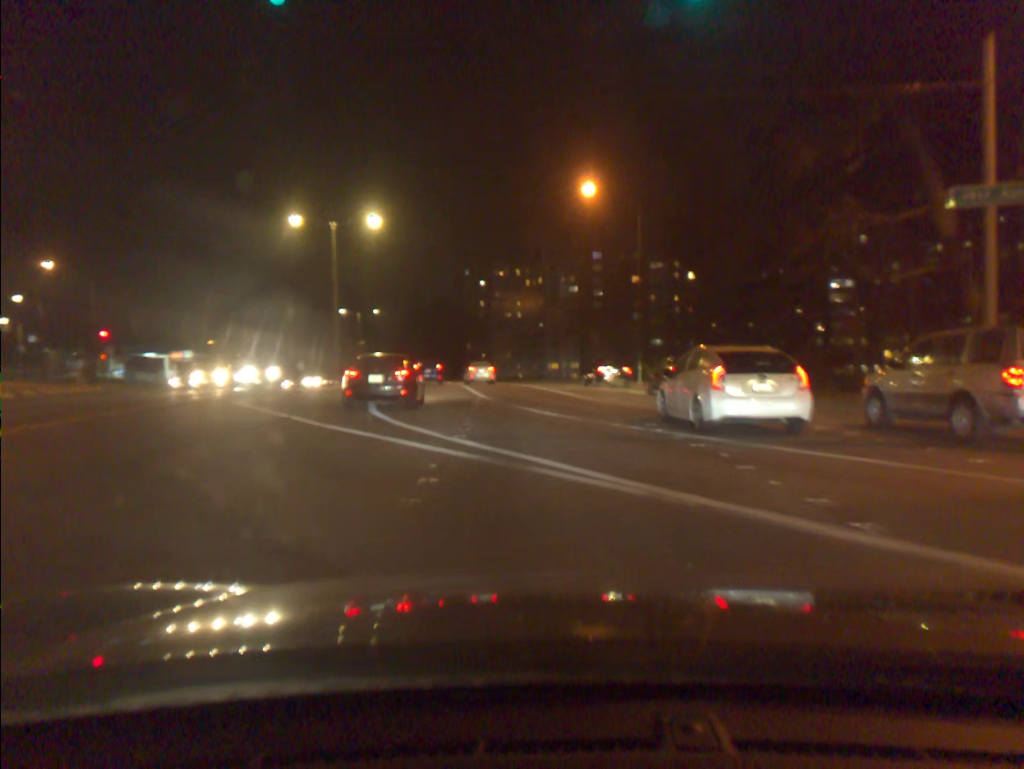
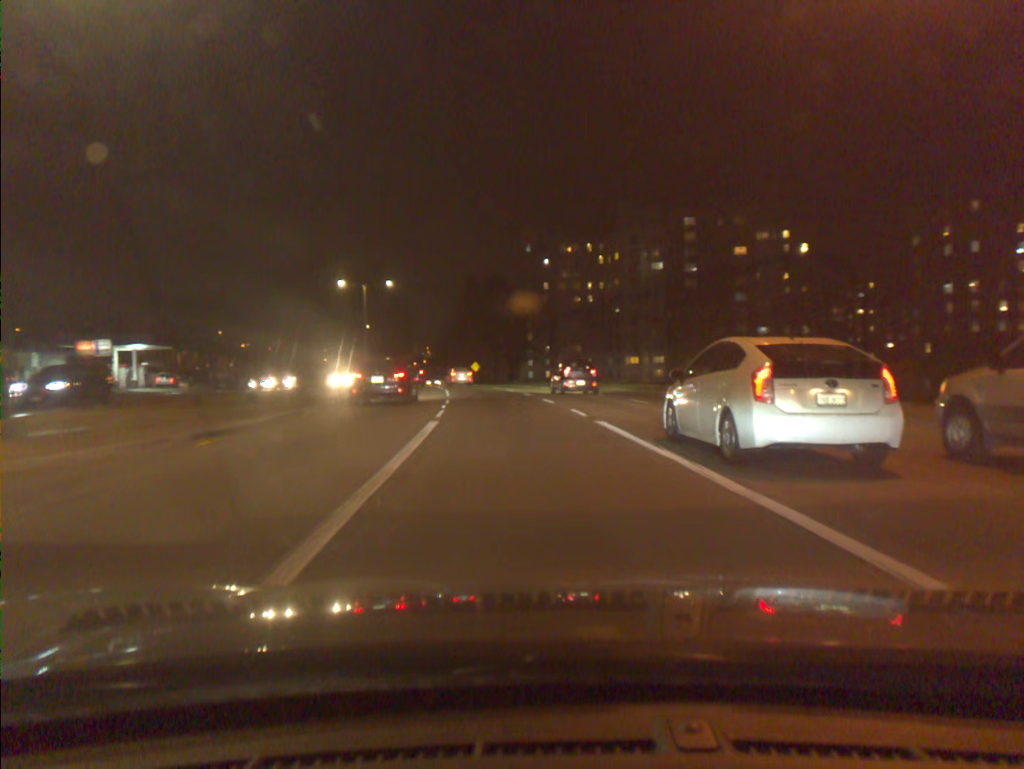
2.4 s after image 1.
(-1.5, +32.9) m; -5°
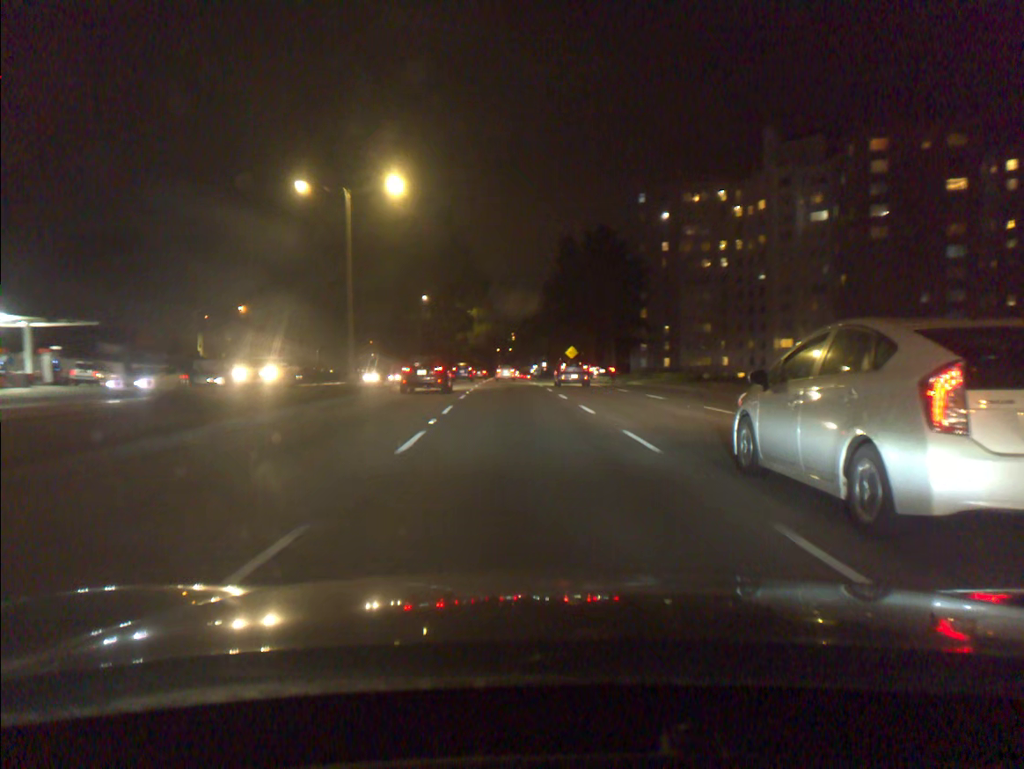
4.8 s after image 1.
(-2.7, +37.0) m; -7°
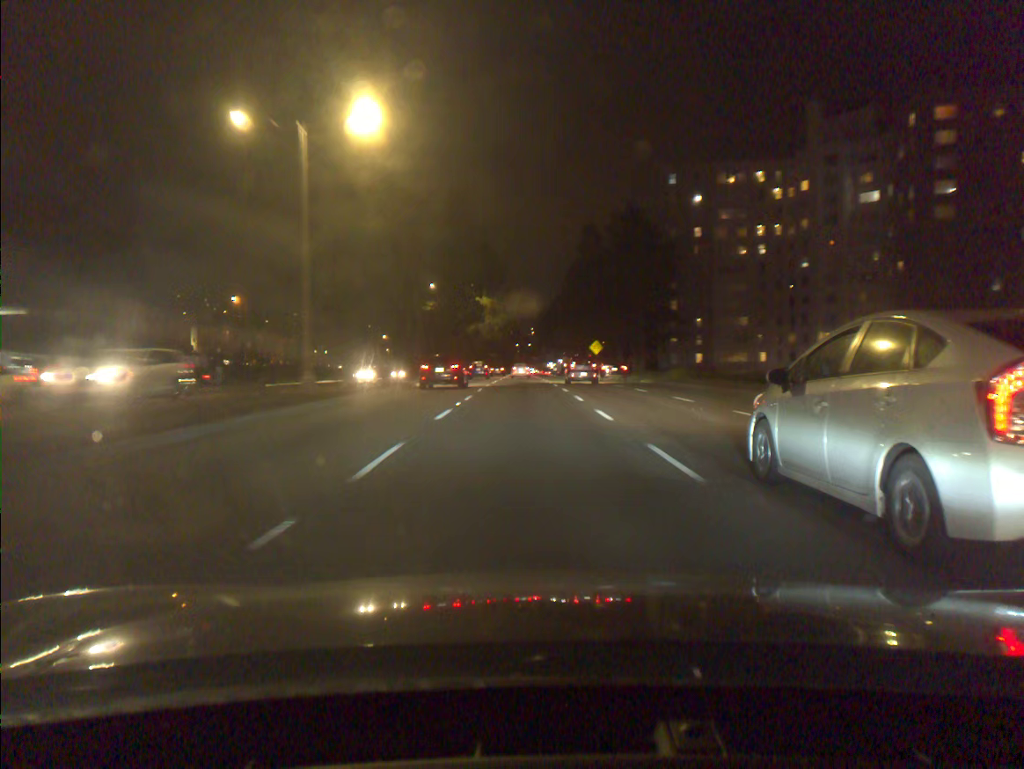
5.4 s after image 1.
(-0.1, +9.8) m; -1°
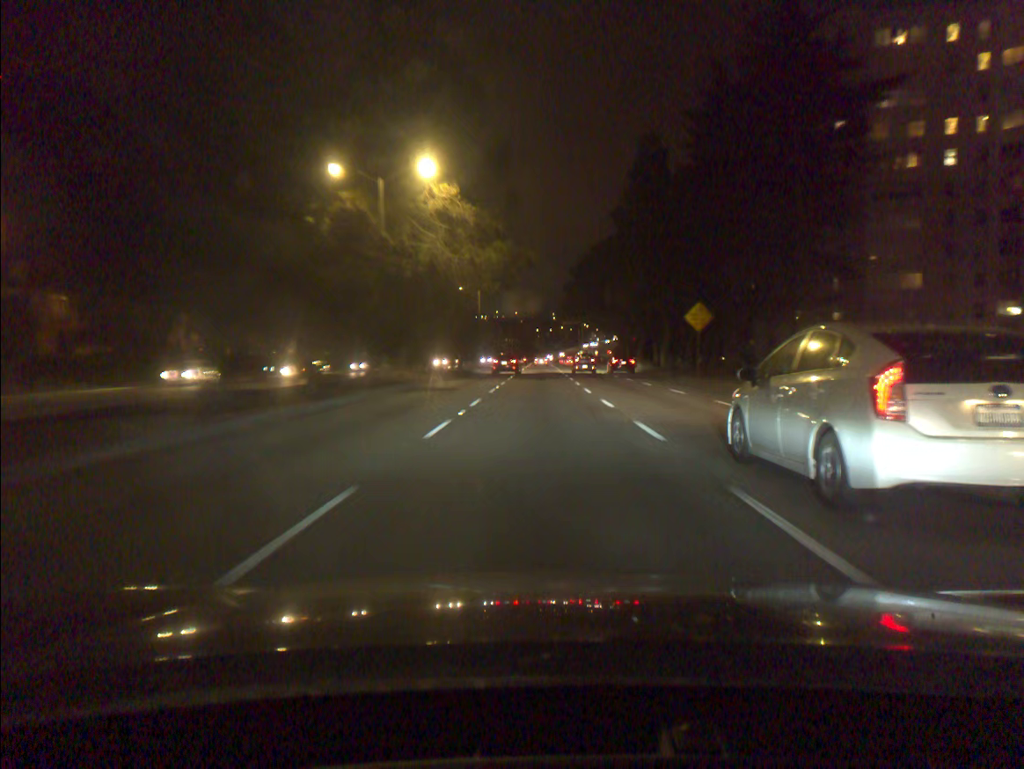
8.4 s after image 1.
(-1.0, +48.2) m; -1°
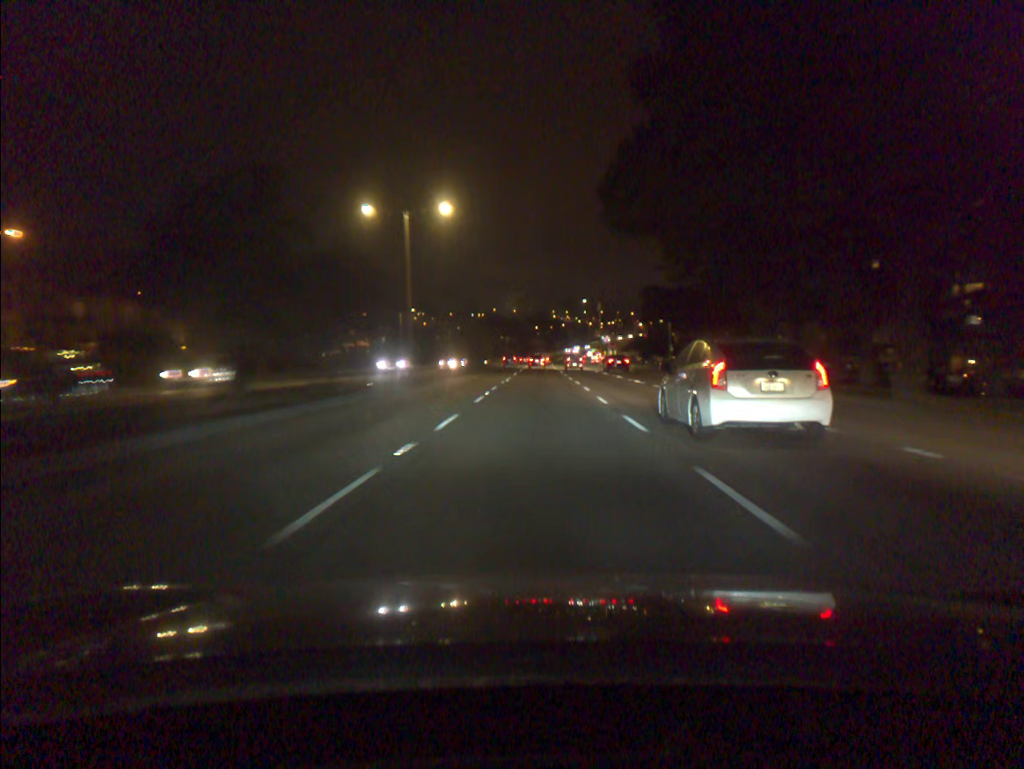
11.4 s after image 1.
(0.0, +50.5) m; 0°
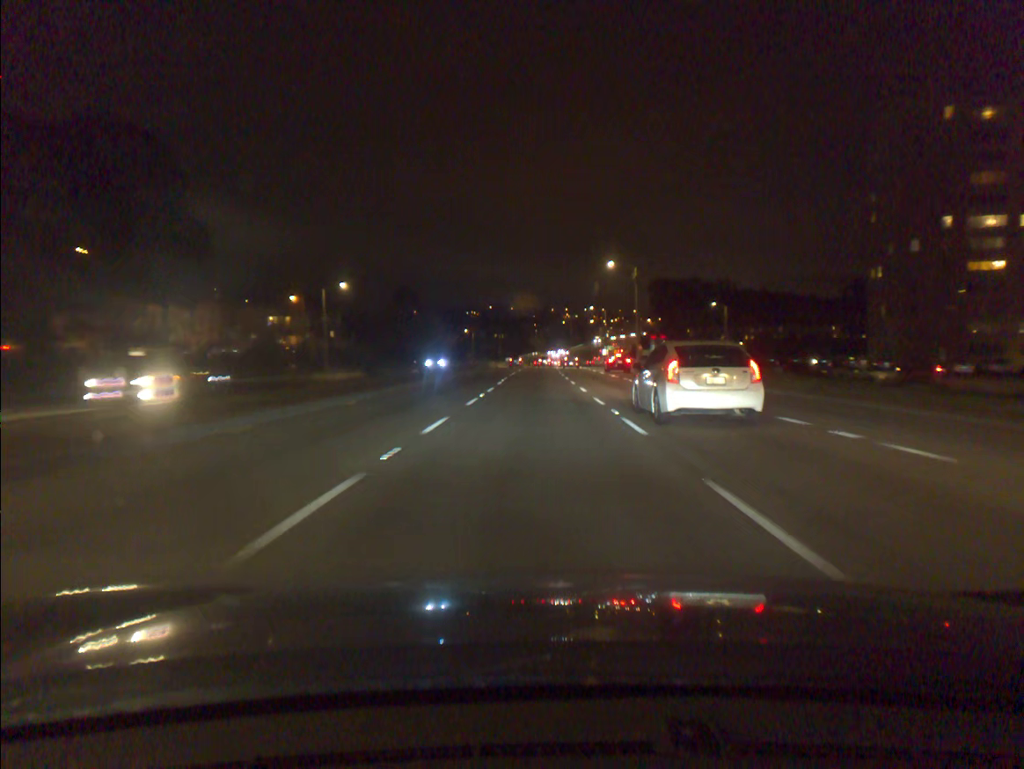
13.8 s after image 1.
(+0.1, +44.8) m; 0°
